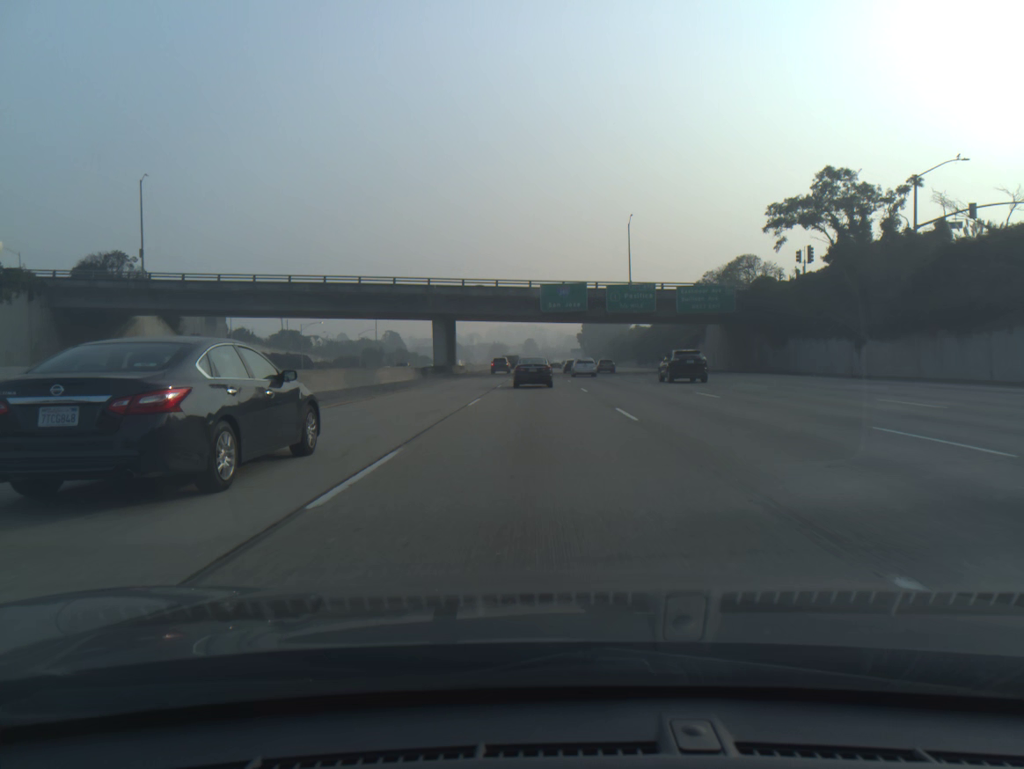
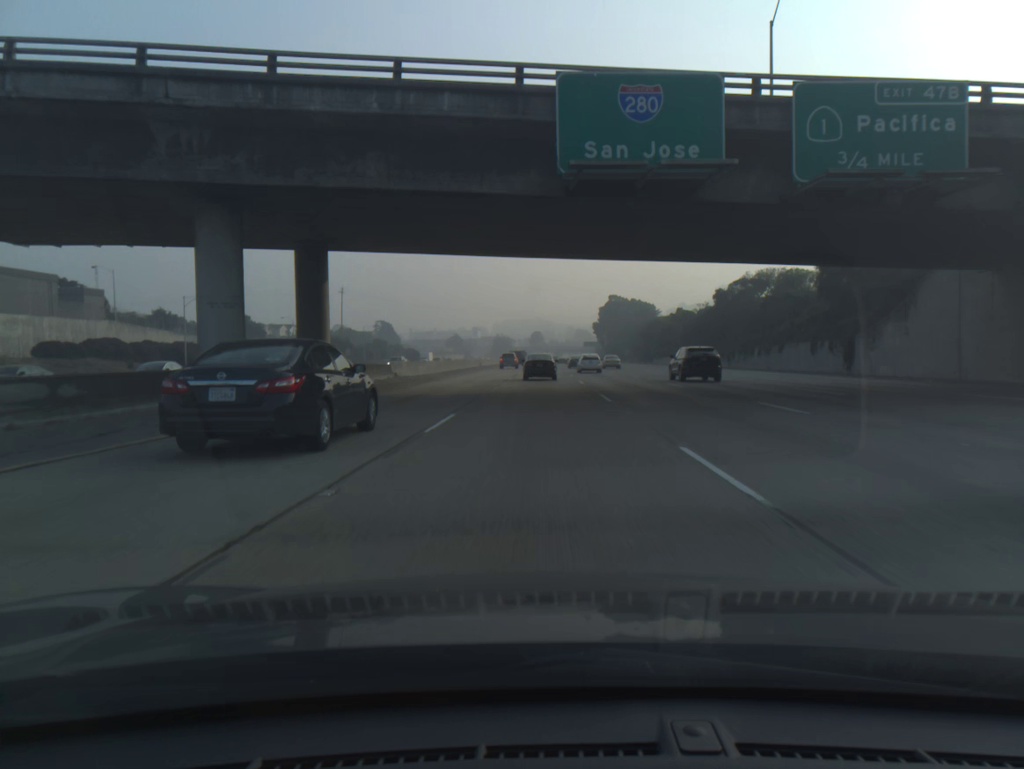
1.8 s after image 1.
(-0.2, +52.4) m; -1°
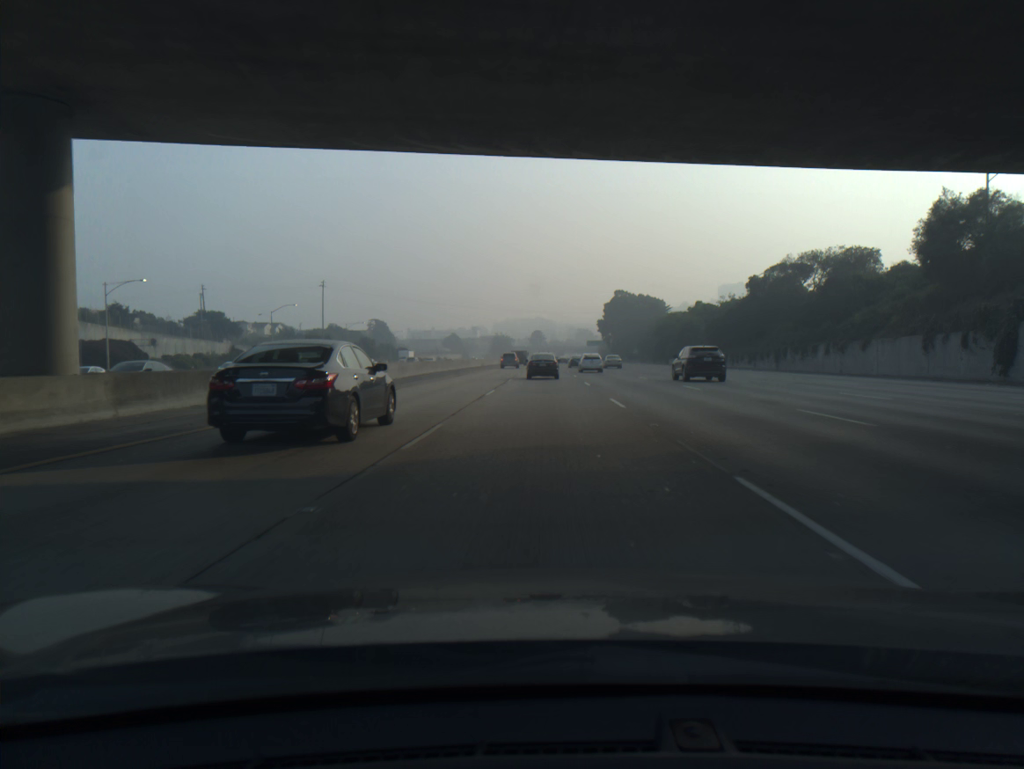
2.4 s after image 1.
(0.0, +17.5) m; 0°
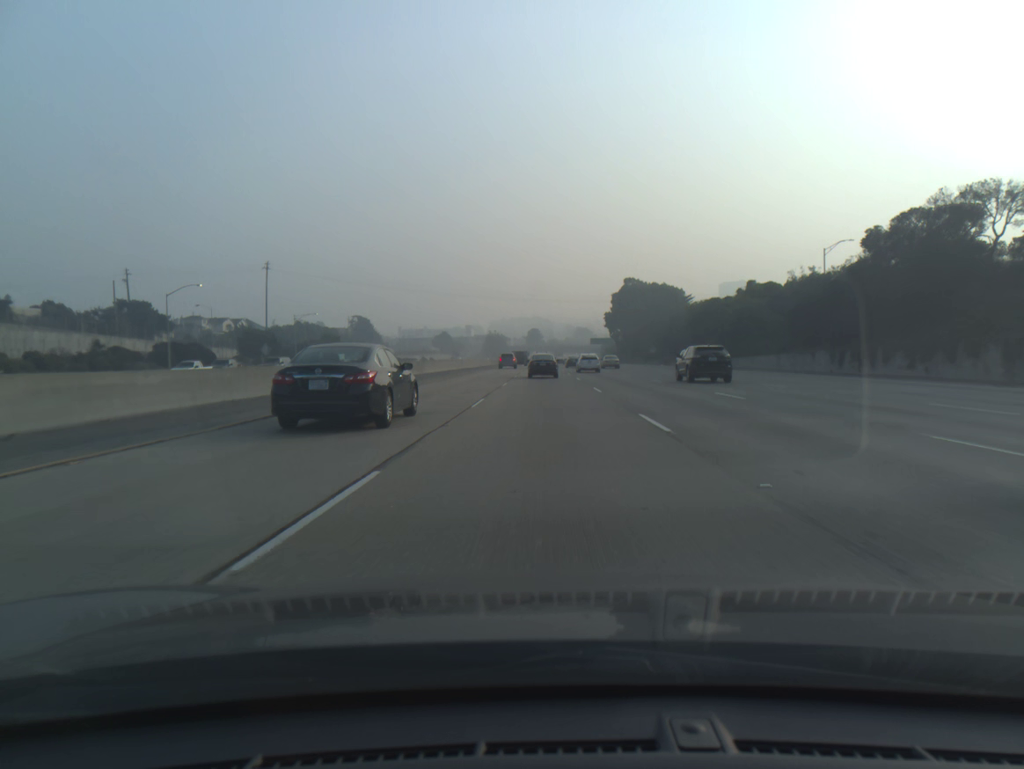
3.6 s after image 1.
(0.0, +35.0) m; 0°
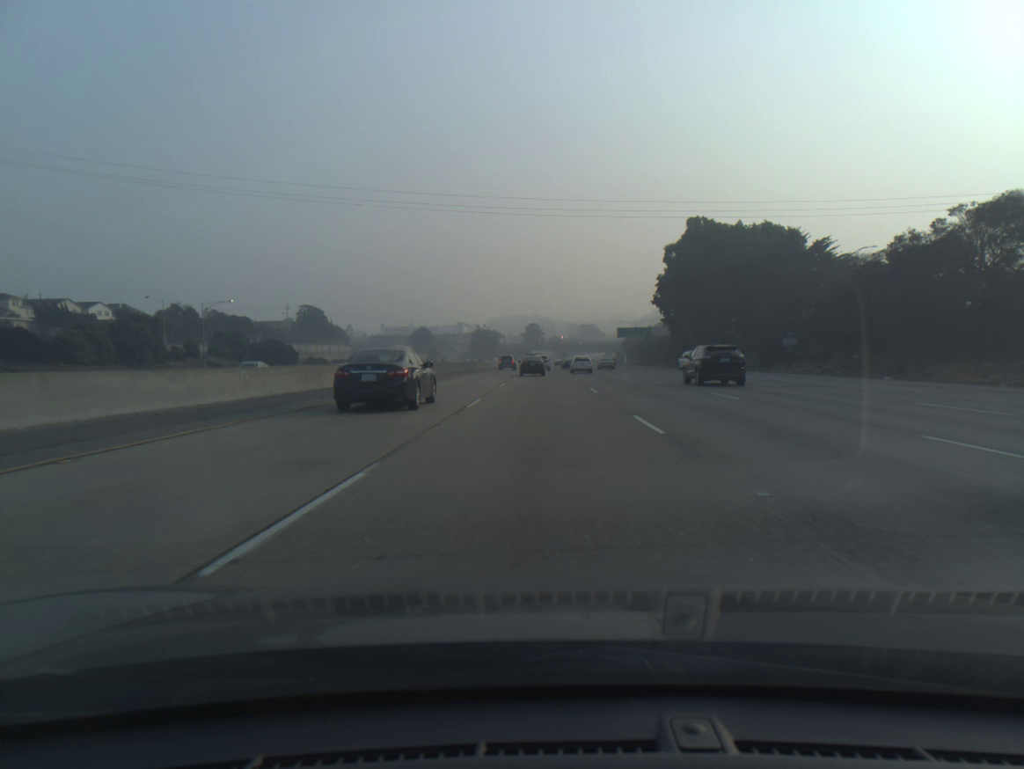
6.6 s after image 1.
(+0.2, +87.5) m; 0°
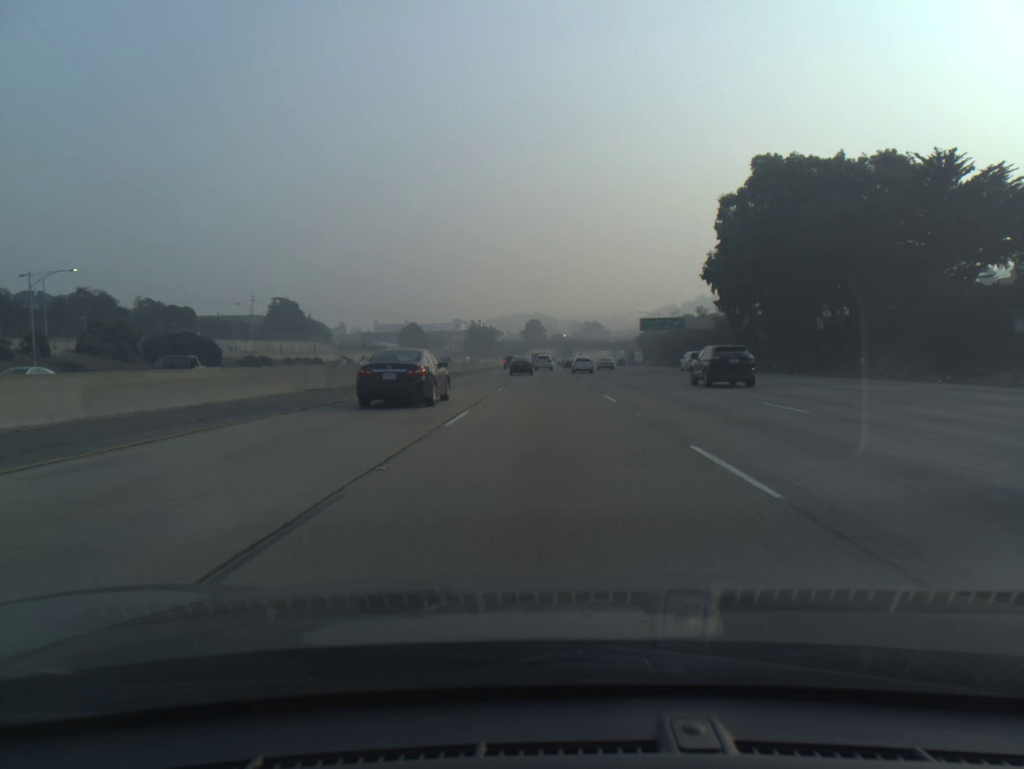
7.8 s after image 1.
(-0.1, +35.0) m; 0°
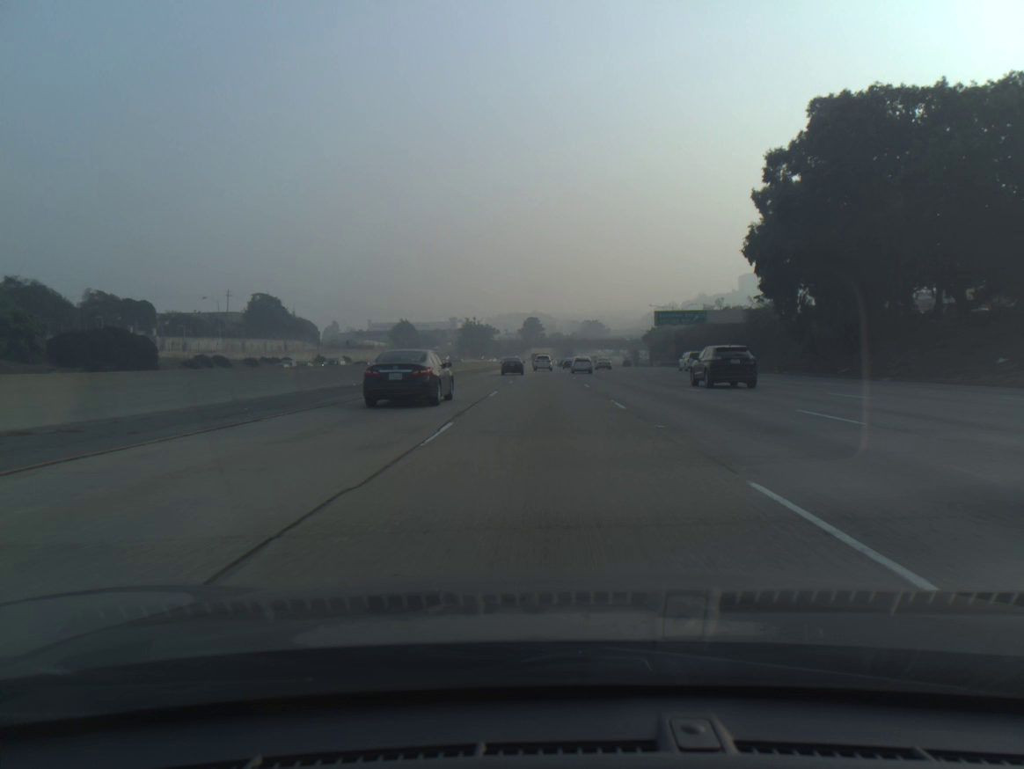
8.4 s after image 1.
(0.0, +17.5) m; 0°
